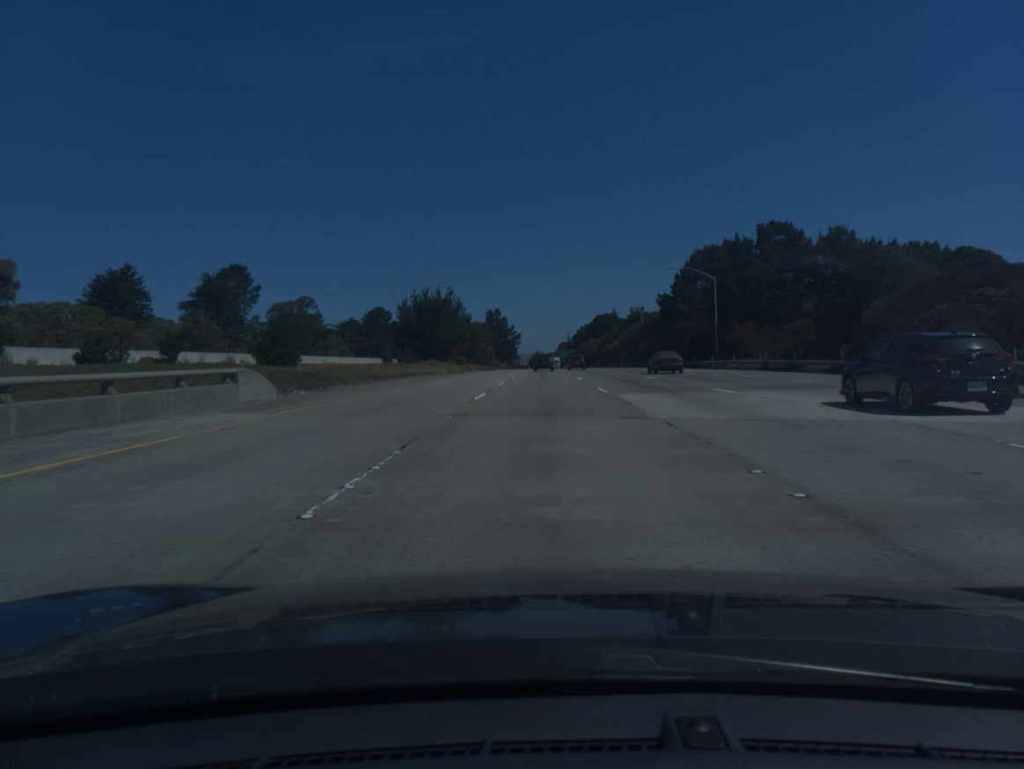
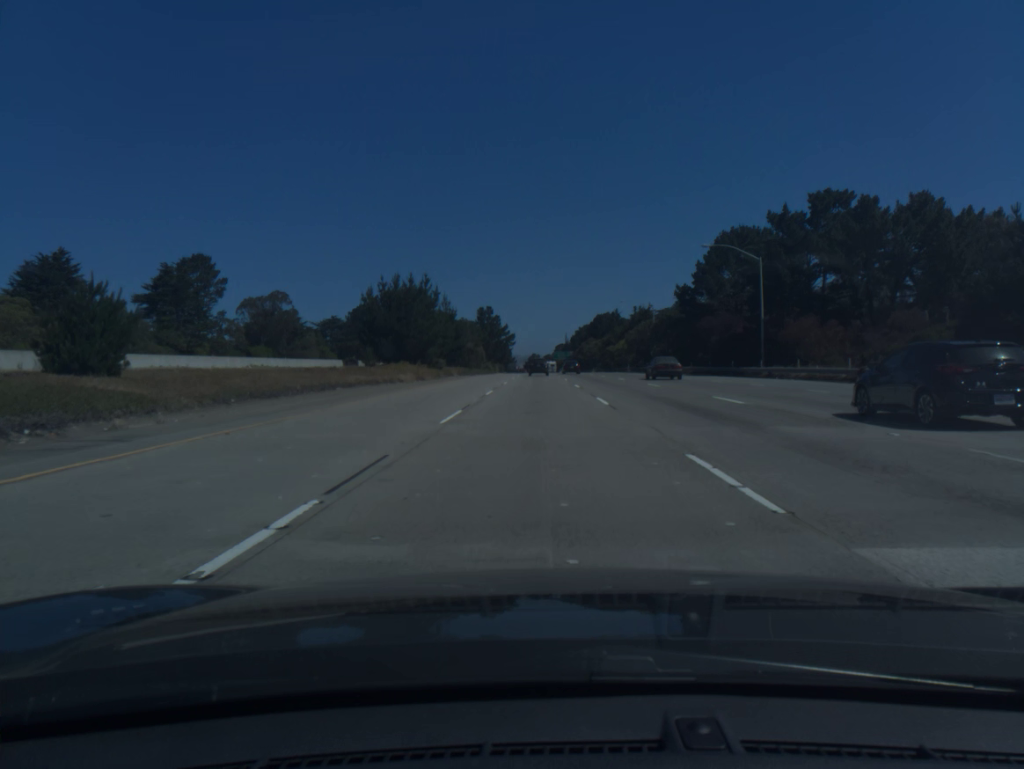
(+0.1, +18.0) m; 0°
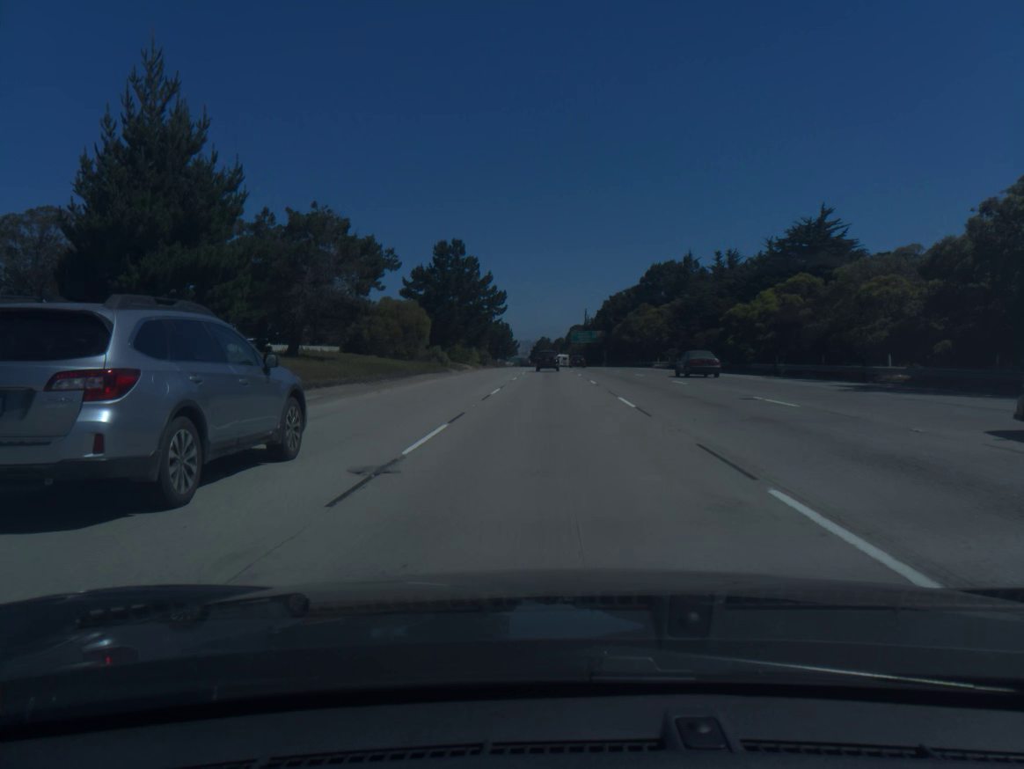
(-0.8, +90.7) m; -1°
